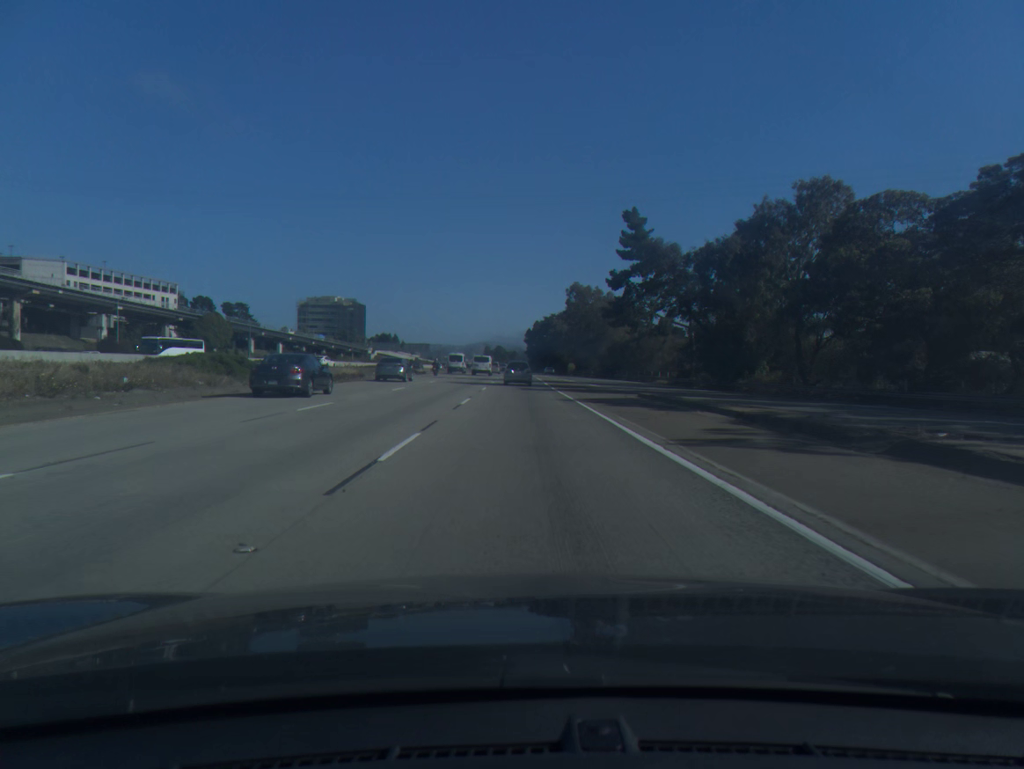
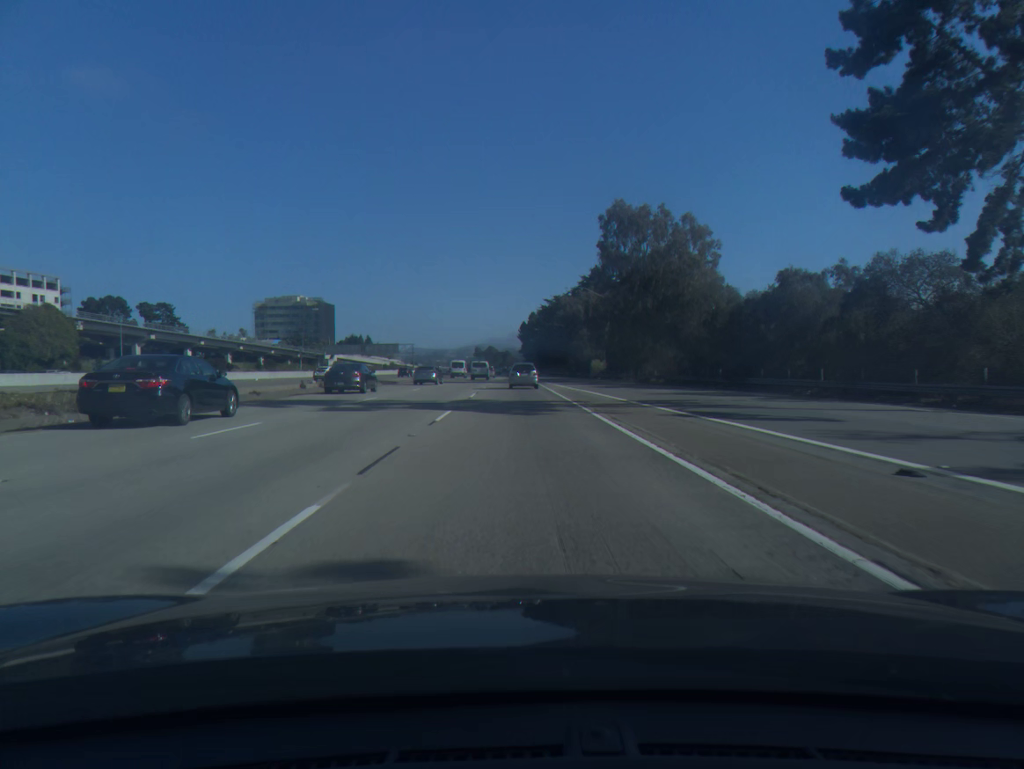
(+0.3, +63.3) m; +1°
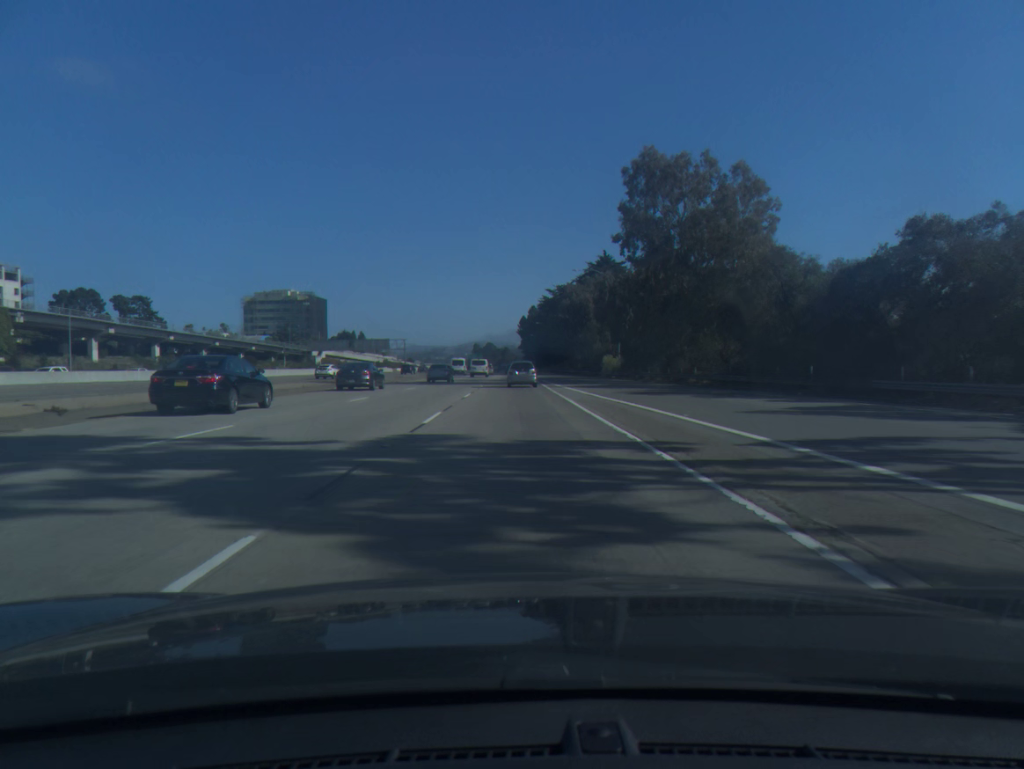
(0.0, +15.6) m; 0°
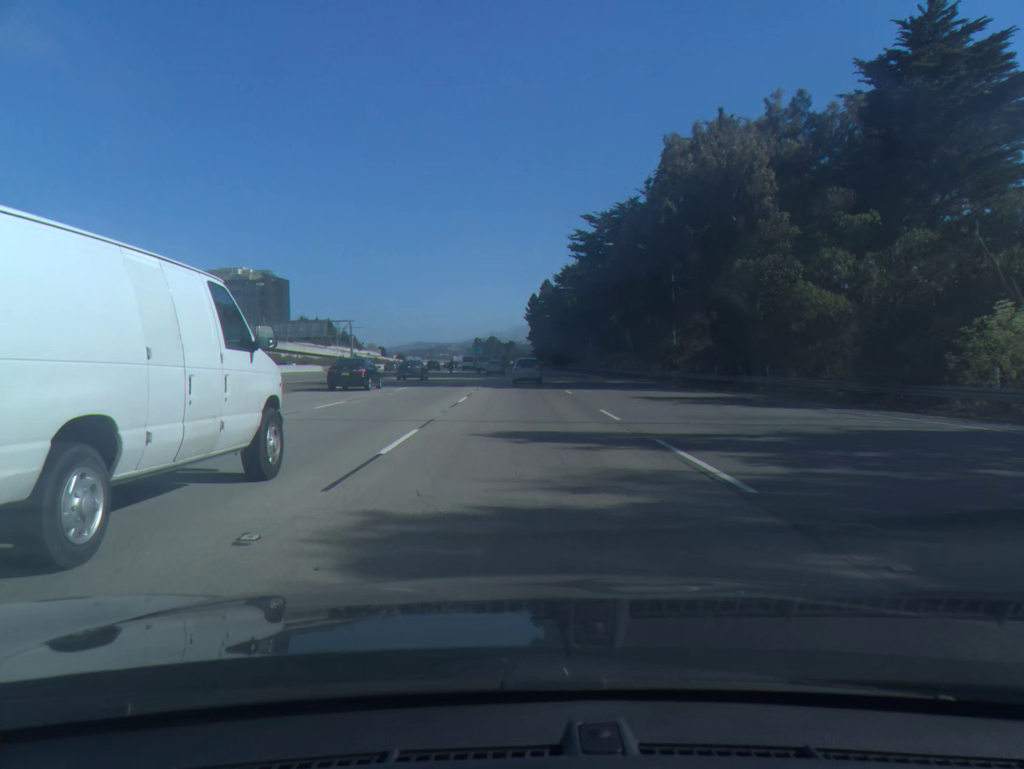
(-0.5, +76.9) m; 0°
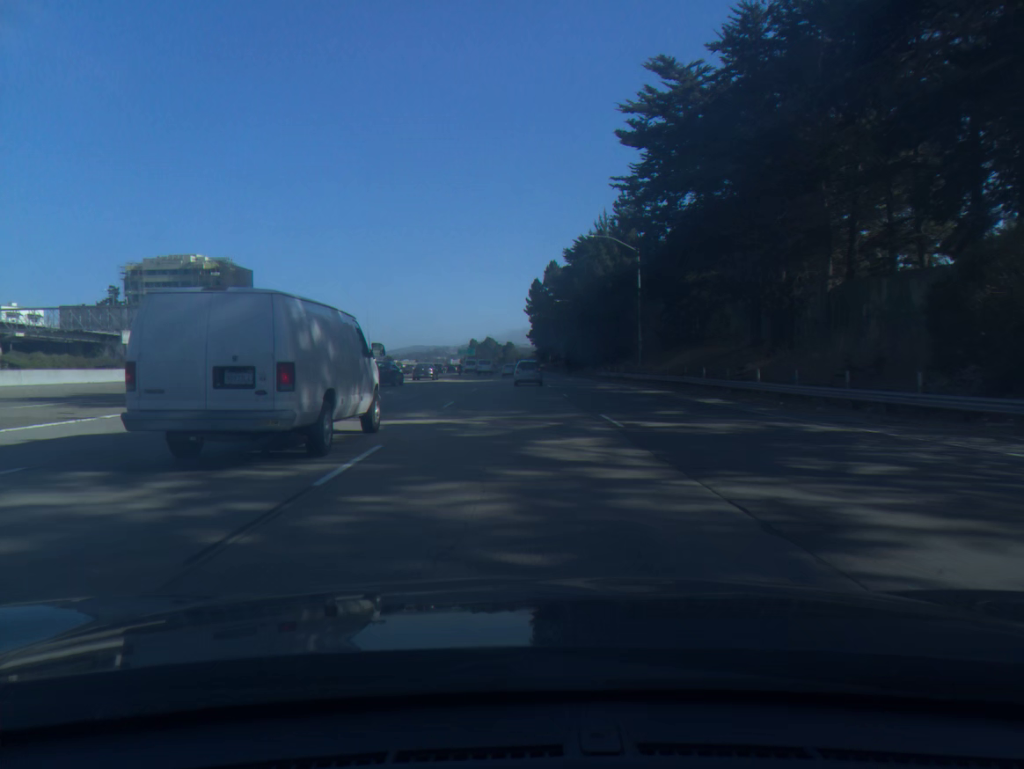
(0.0, +45.6) m; 0°
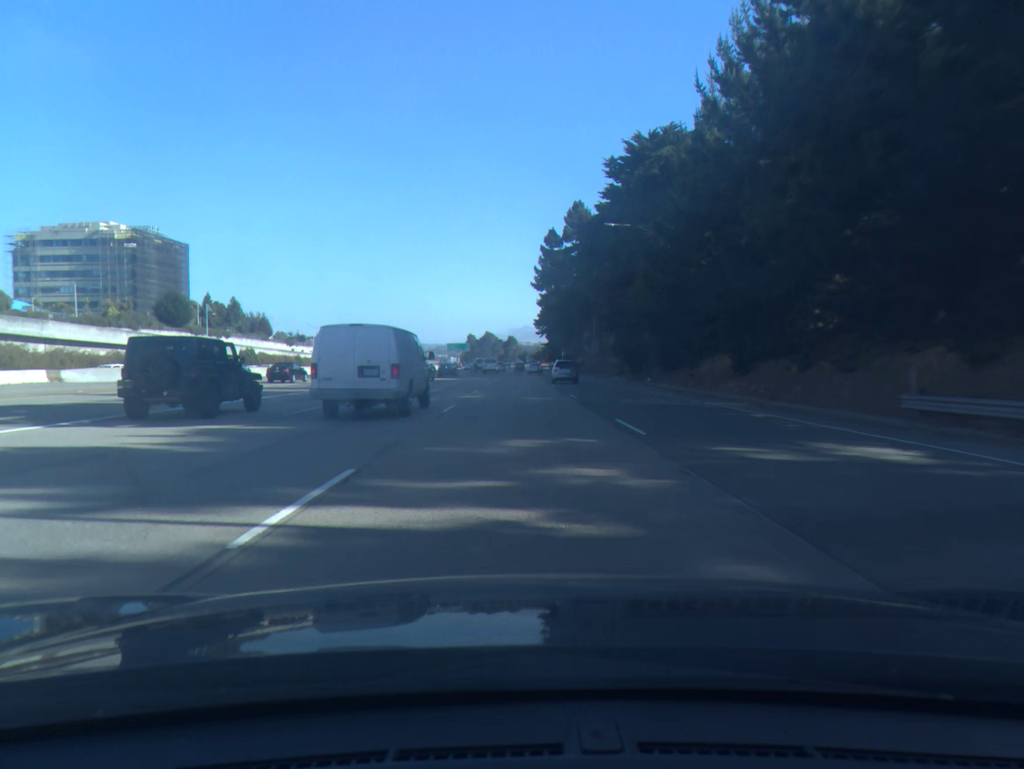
(-0.1, +60.4) m; 0°
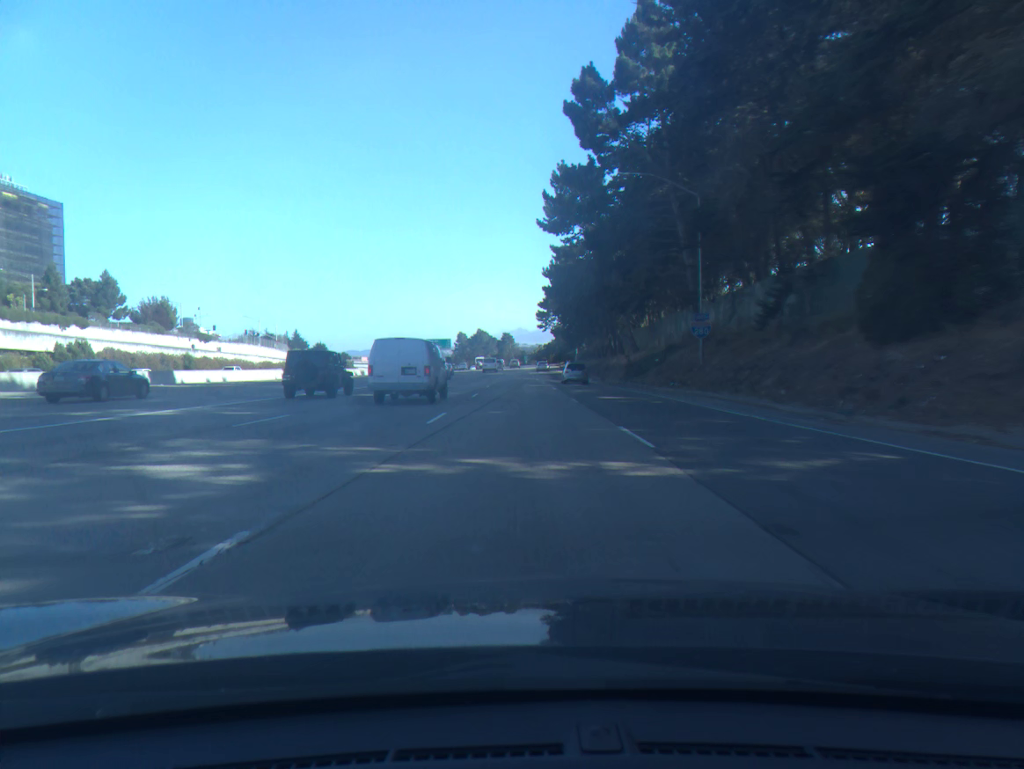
(+0.1, +61.1) m; 0°
